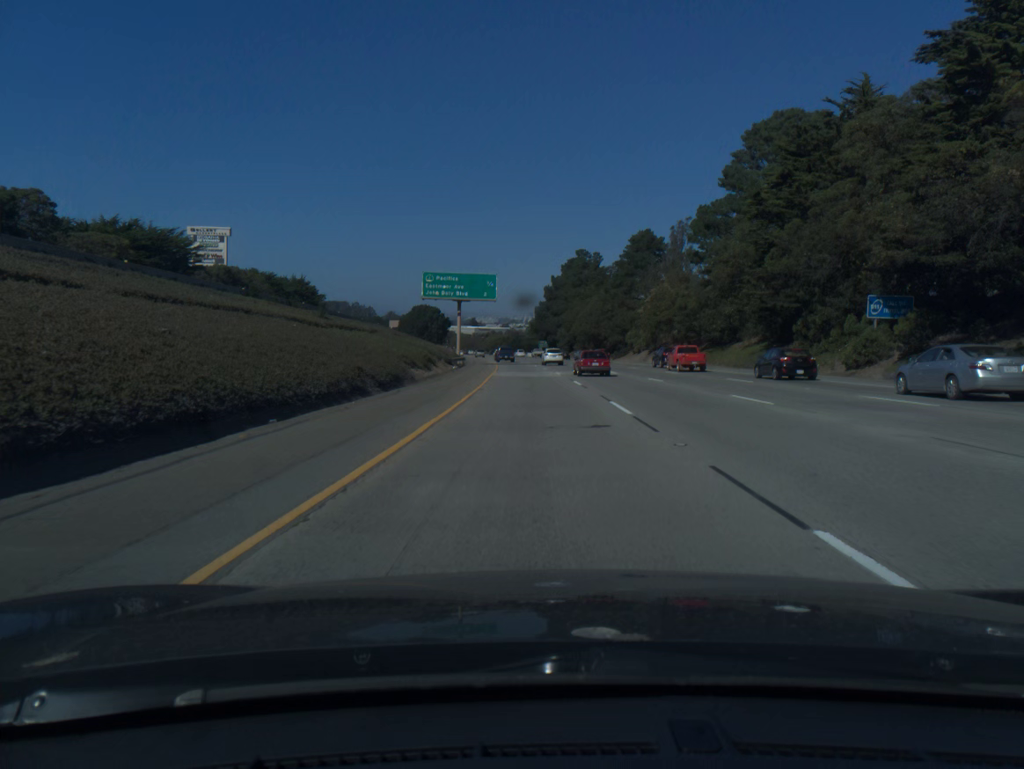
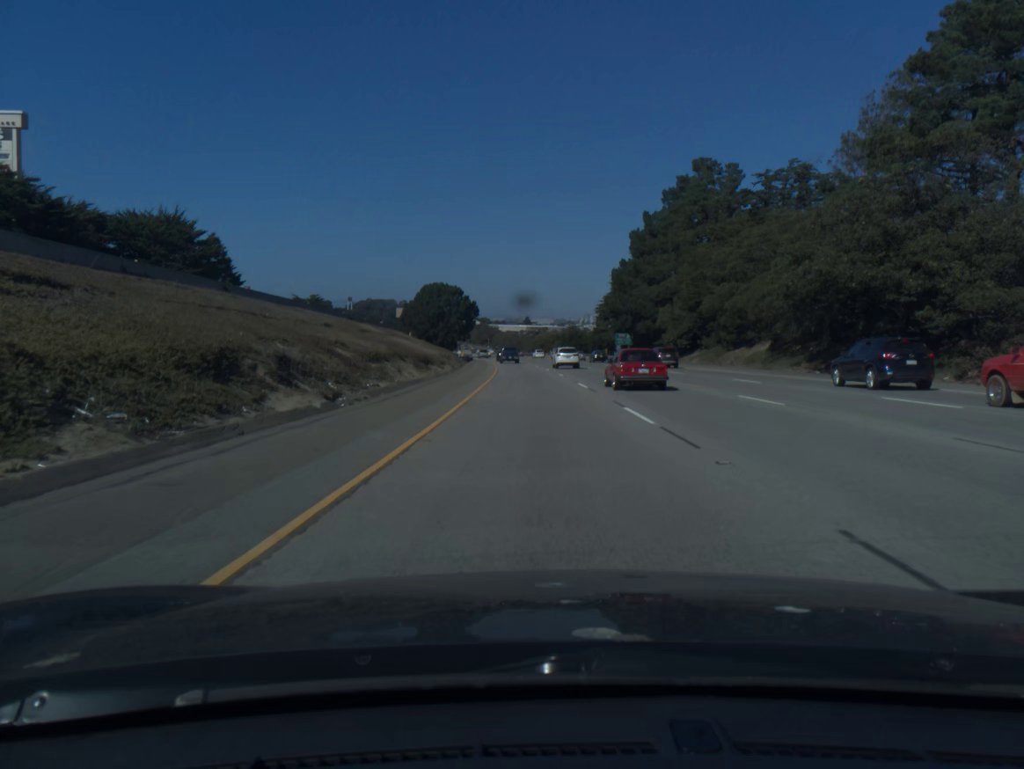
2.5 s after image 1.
(-3.3, +88.0) m; -4°
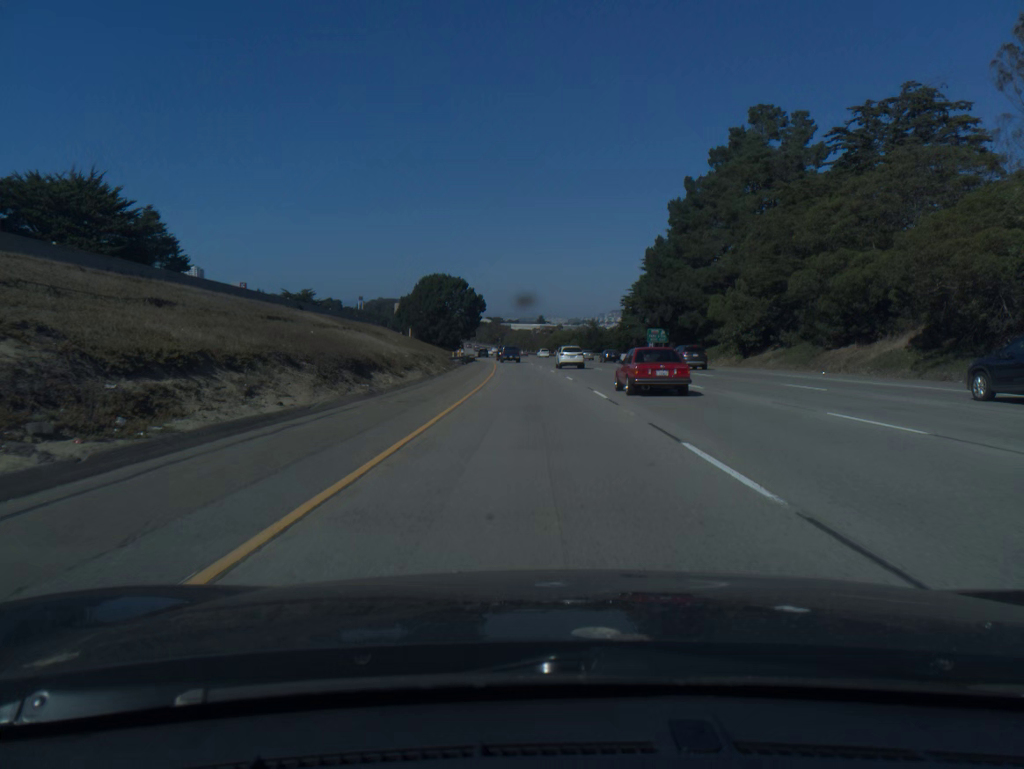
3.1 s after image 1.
(-0.2, +21.1) m; -1°
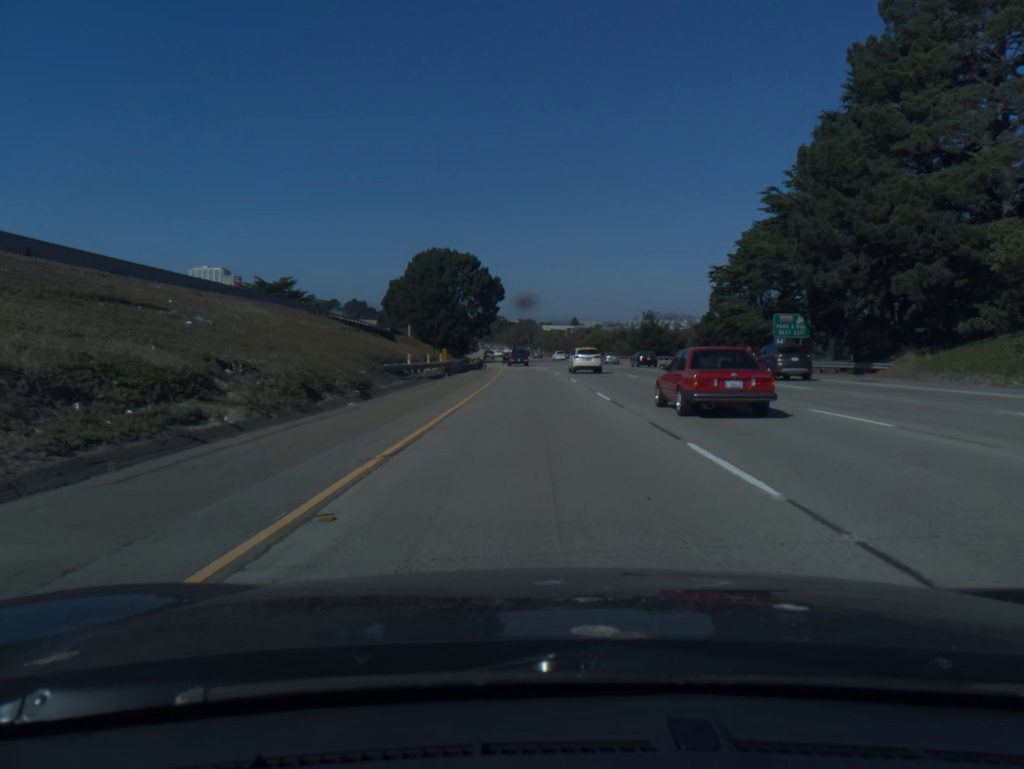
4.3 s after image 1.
(-0.8, +42.3) m; -2°
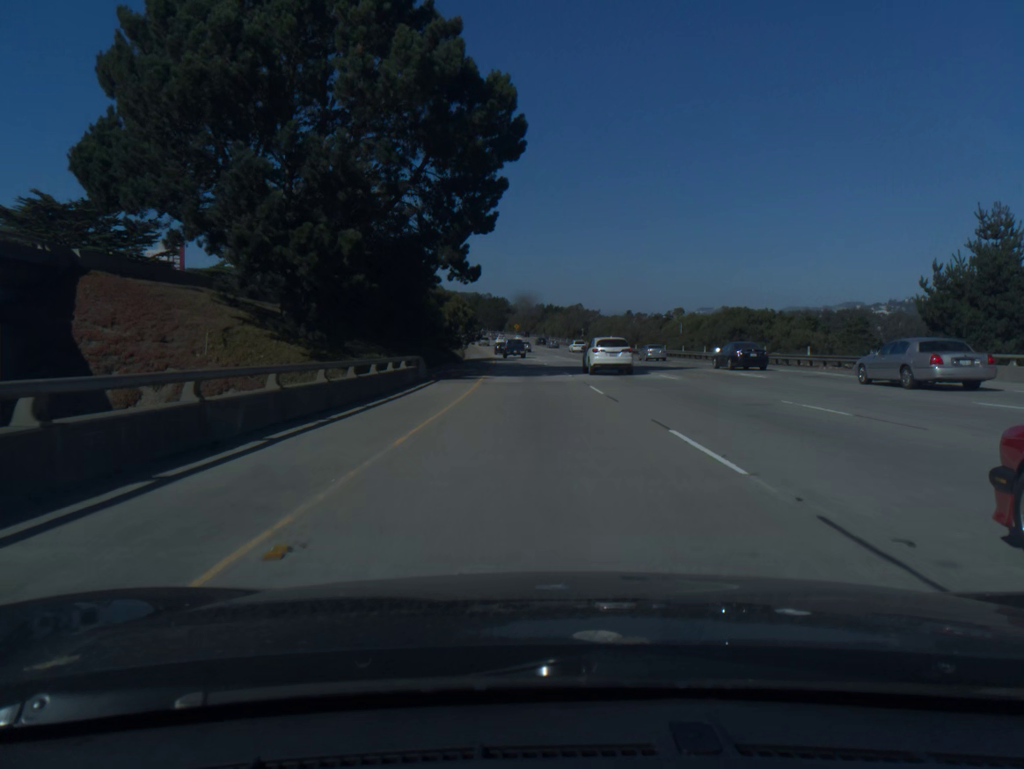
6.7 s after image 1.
(-2.8, +86.3) m; -4°
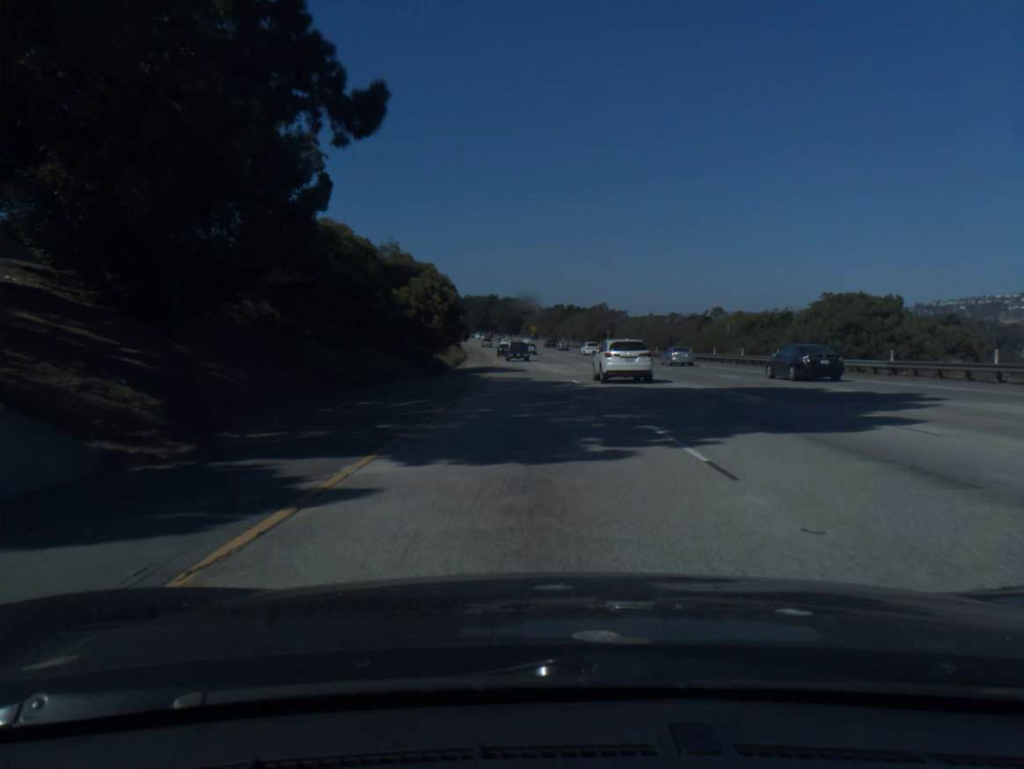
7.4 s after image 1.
(-0.3, +24.6) m; -1°
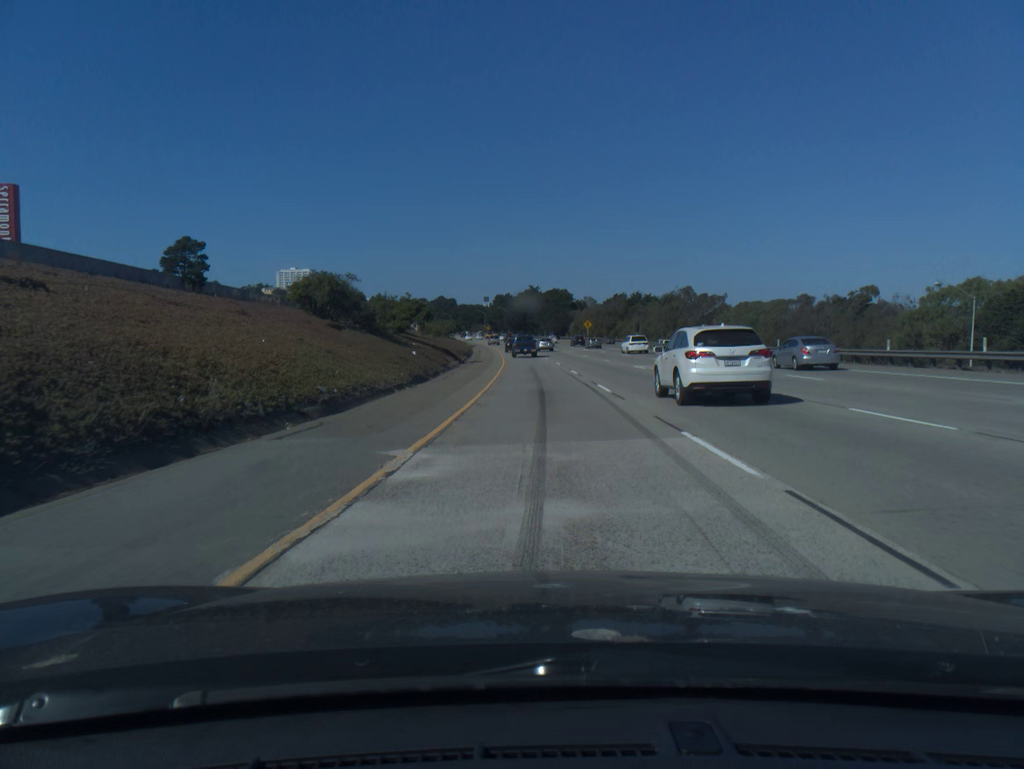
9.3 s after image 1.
(-2.2, +66.3) m; -3°
